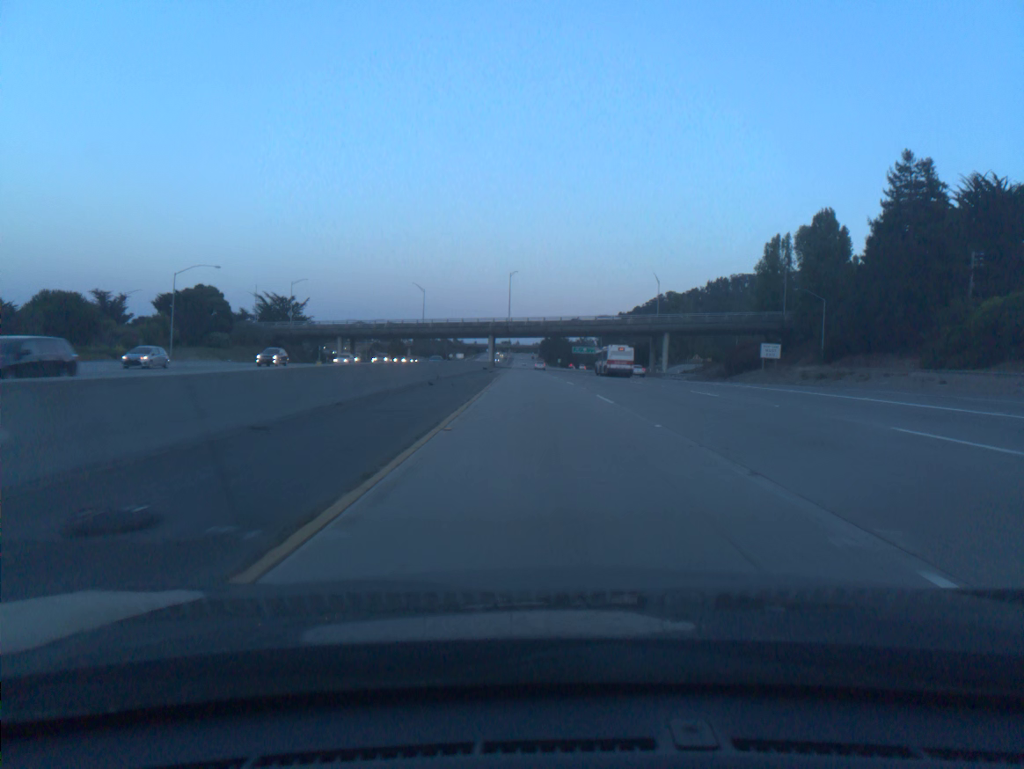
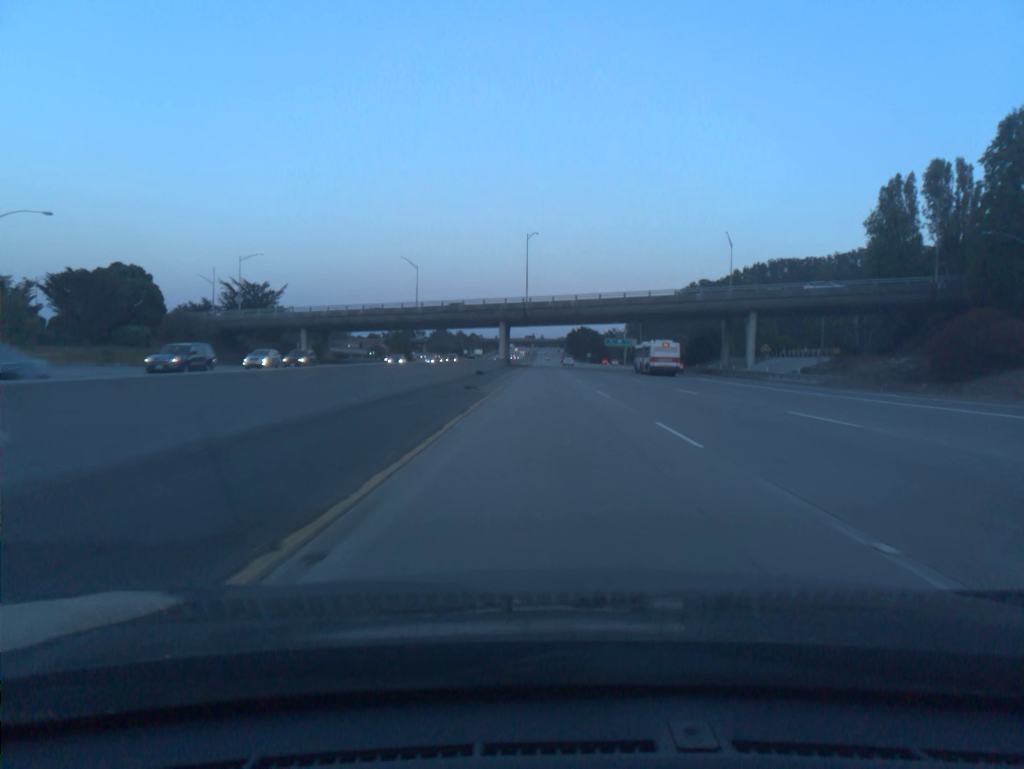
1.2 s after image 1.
(-0.7, +39.2) m; -2°
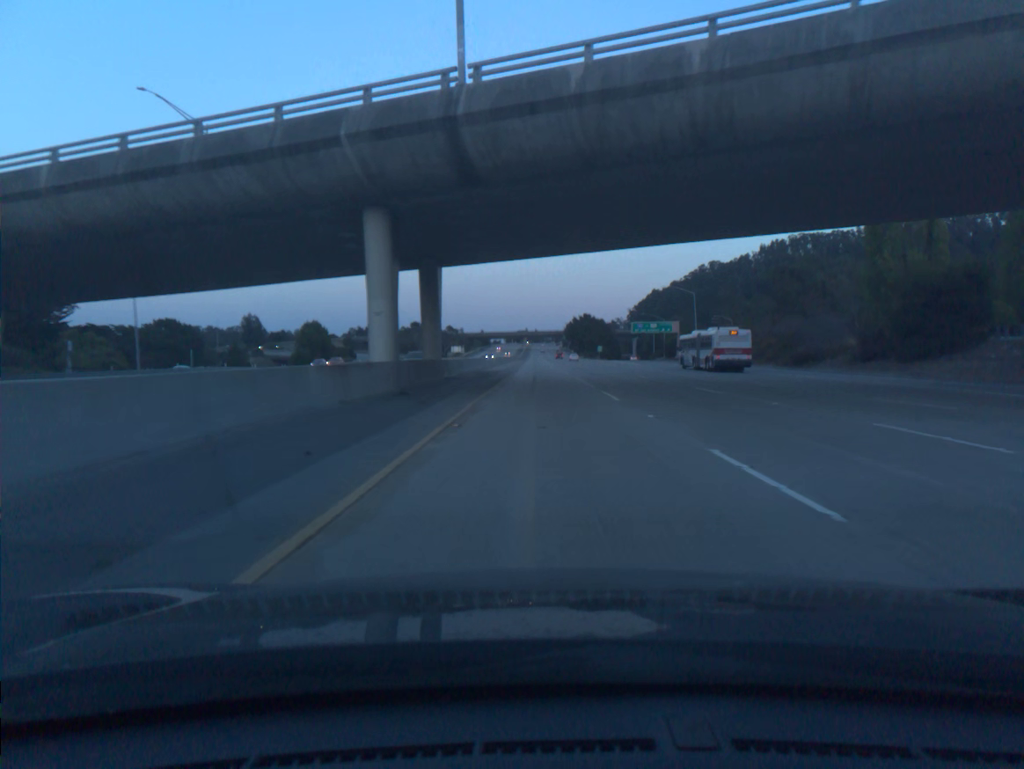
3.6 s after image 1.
(-0.1, +79.0) m; 0°
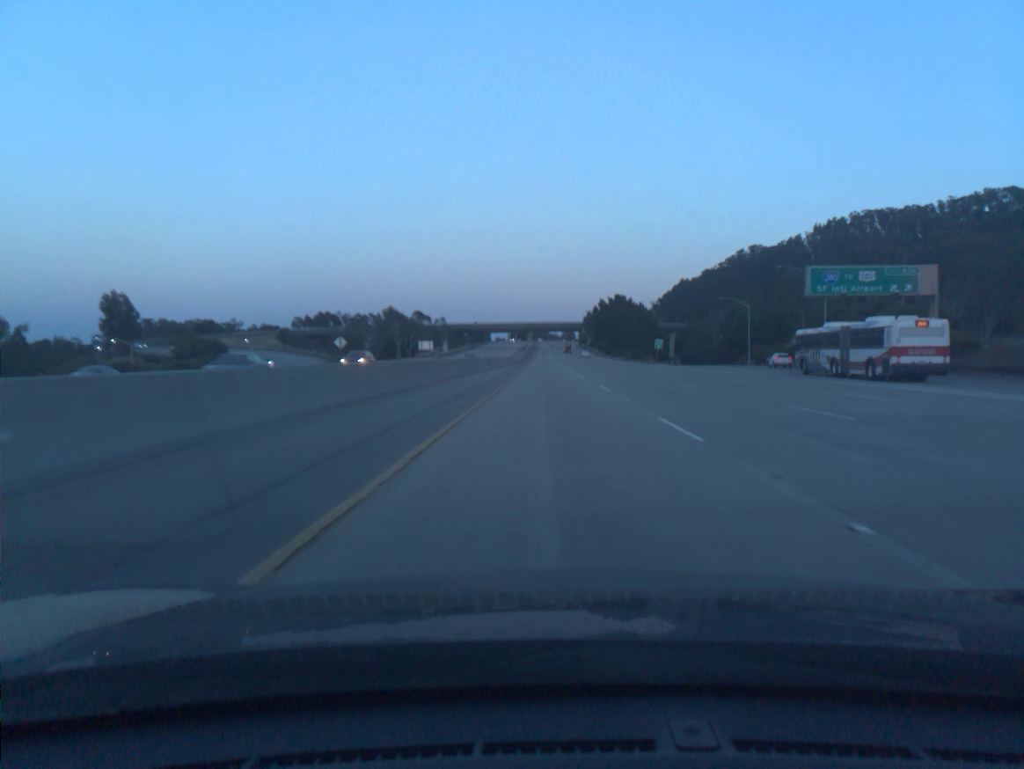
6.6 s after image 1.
(-0.7, +98.8) m; -1°
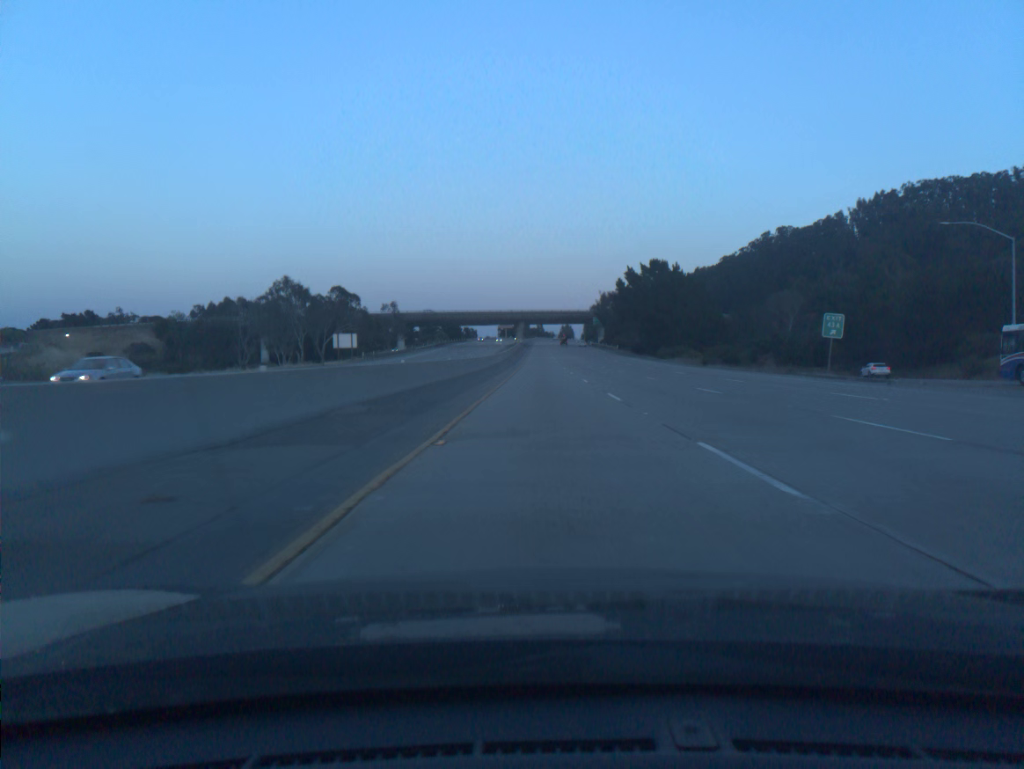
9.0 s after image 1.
(+0.3, +78.8) m; 0°
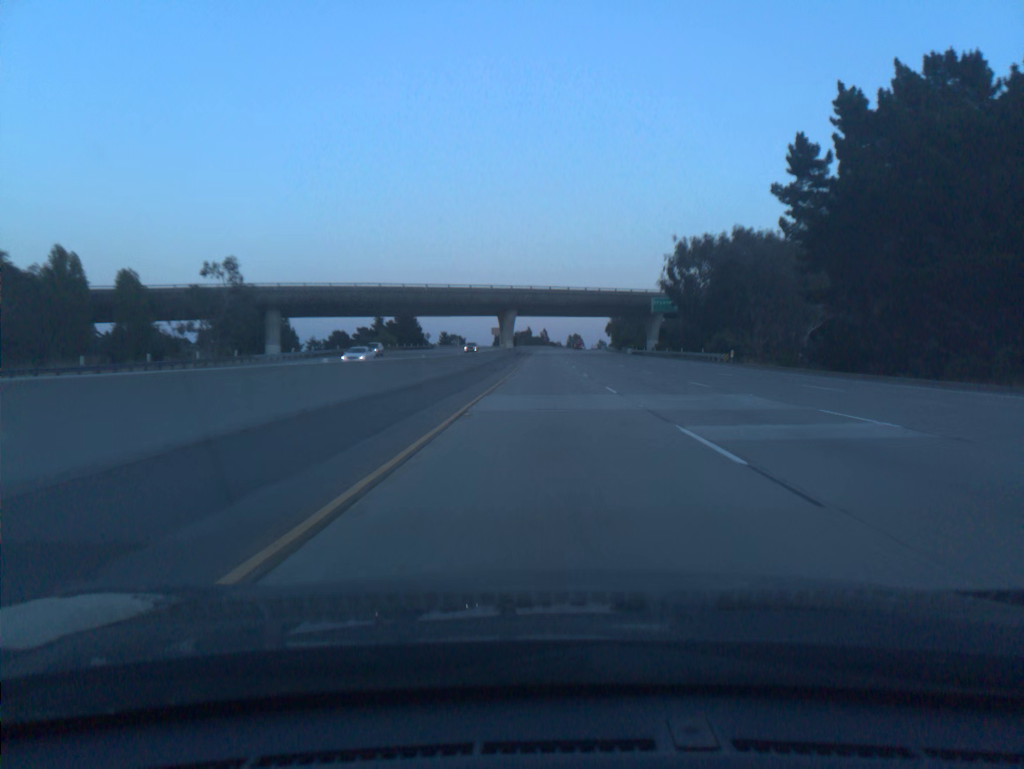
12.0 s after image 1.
(-0.1, +98.0) m; 0°
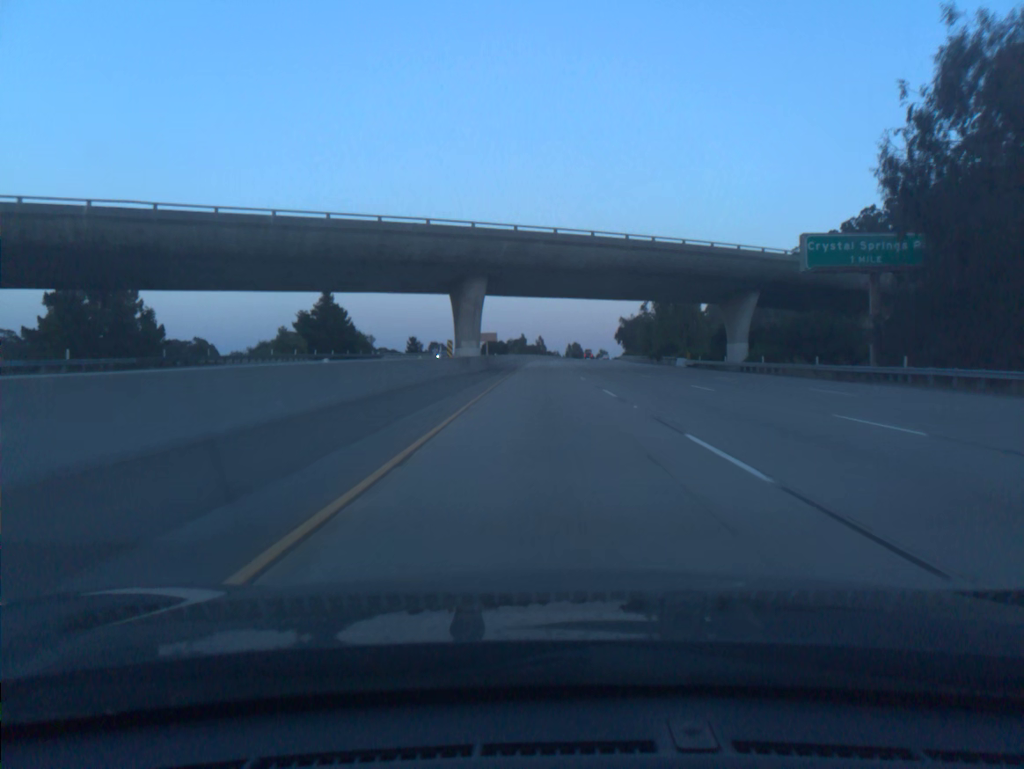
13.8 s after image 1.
(+0.1, +58.3) m; 0°
